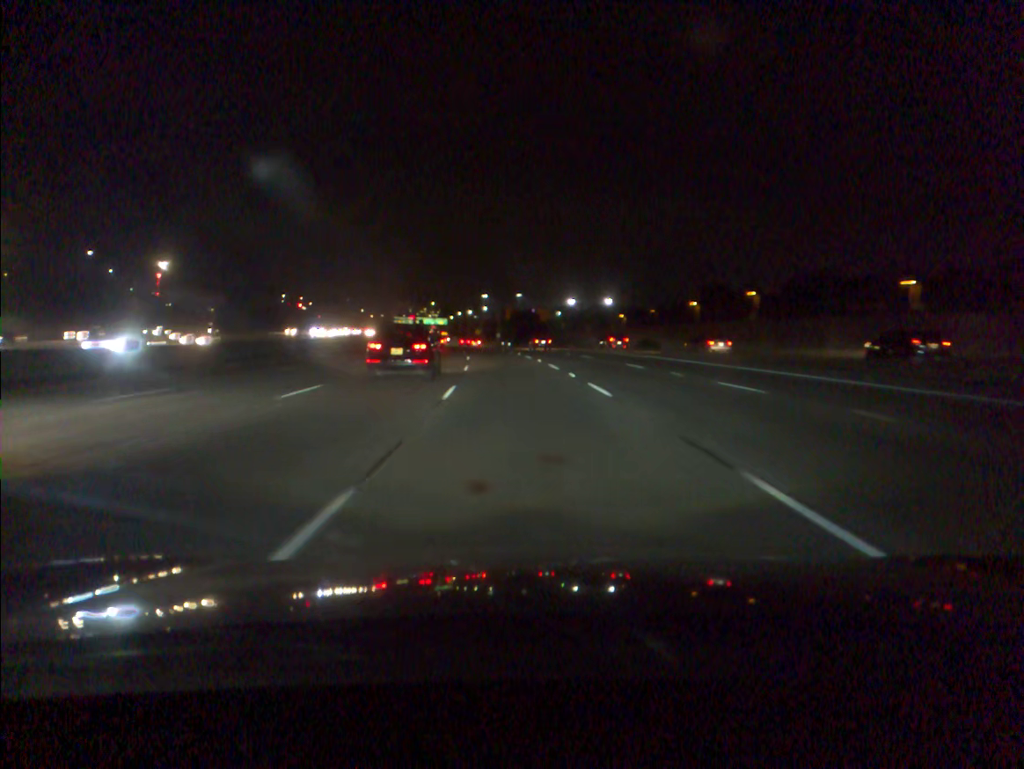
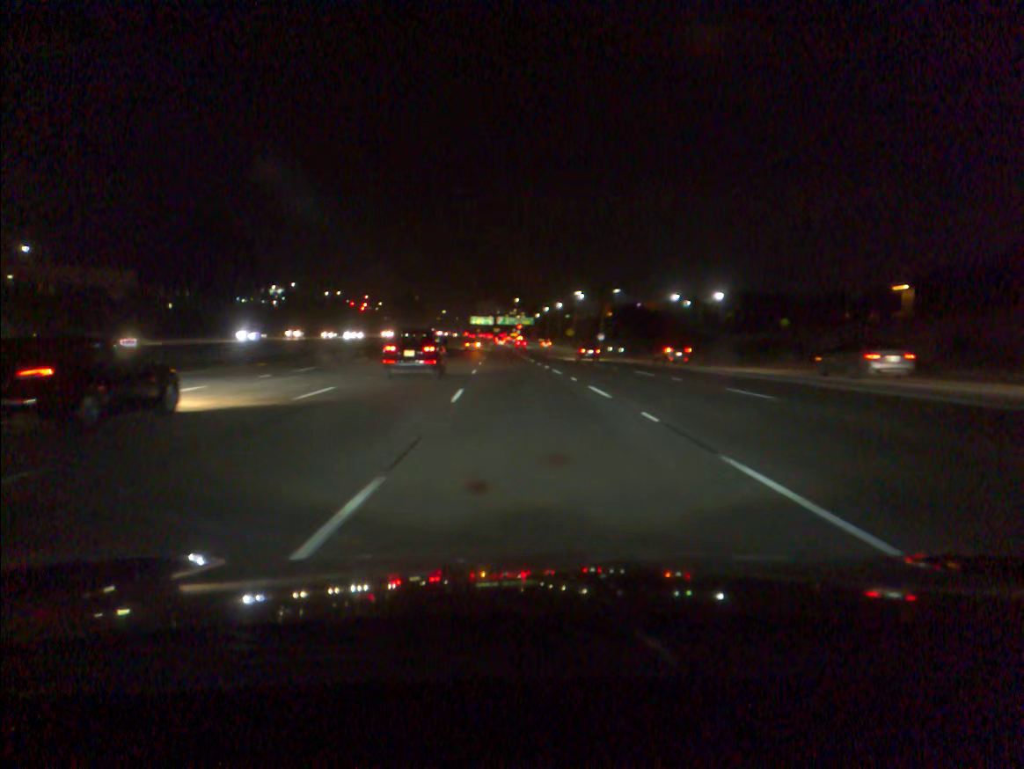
(-4.1, +70.6) m; -7°
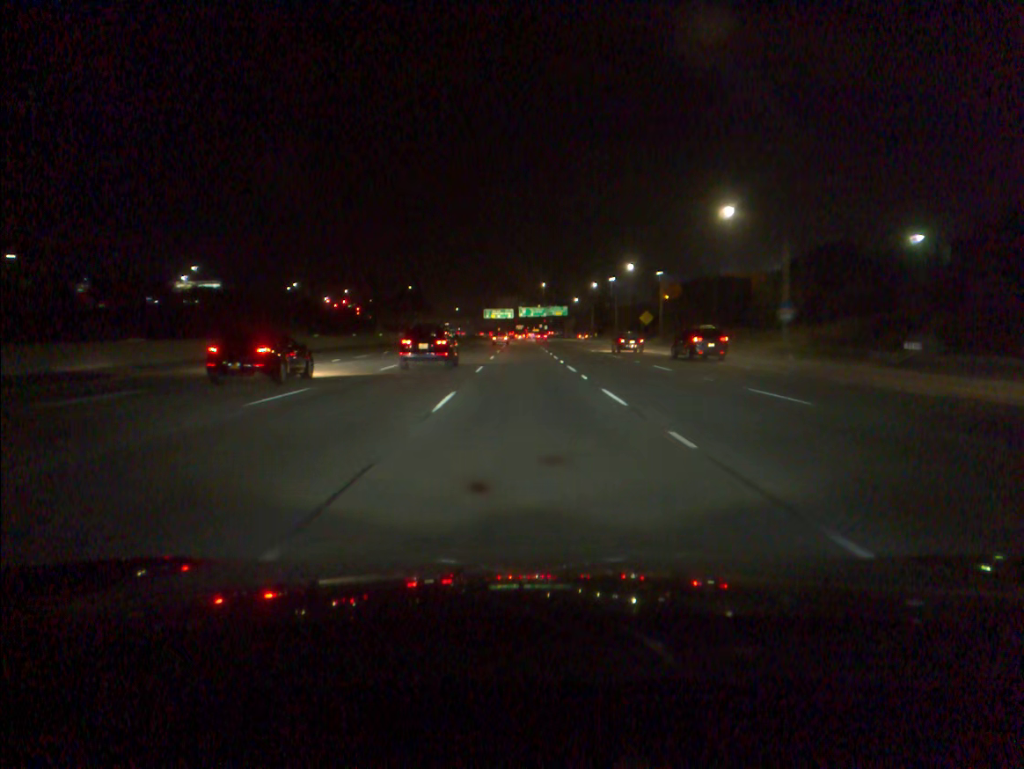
(-2.7, +88.8) m; -2°
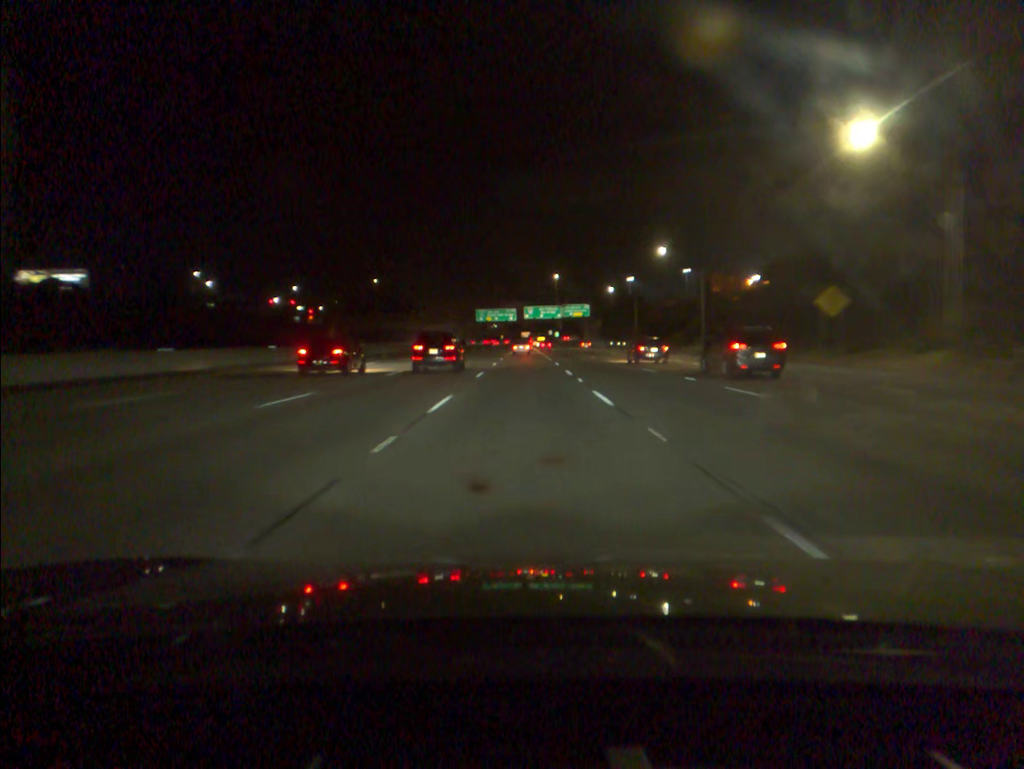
(-0.2, +70.7) m; 0°
